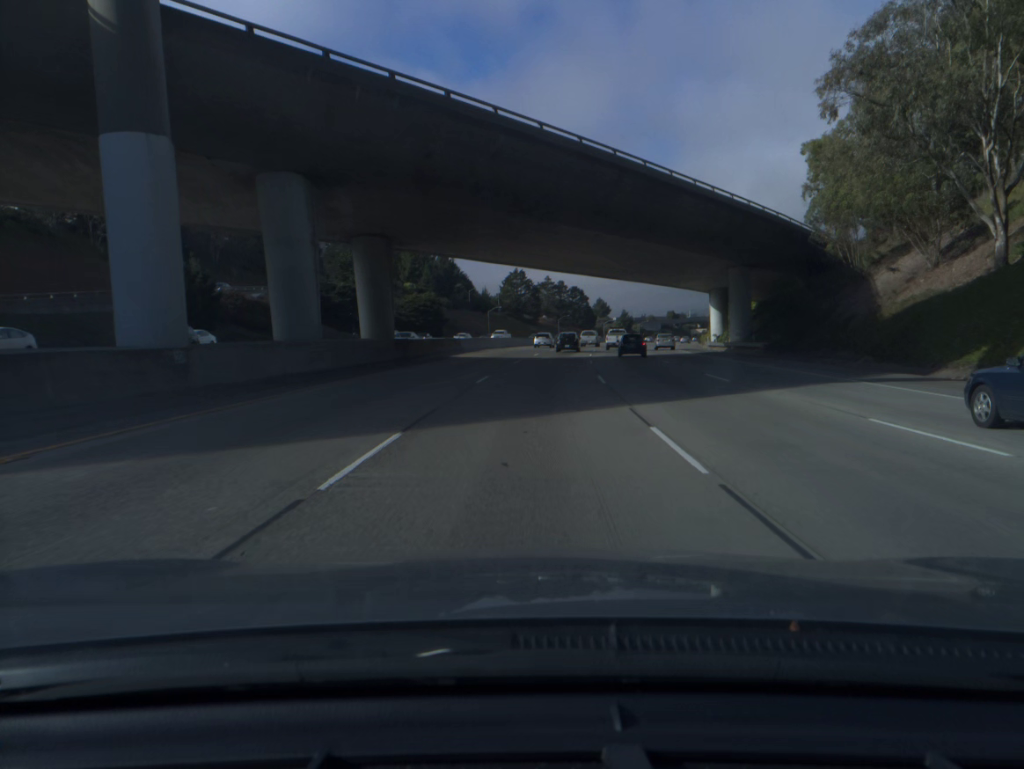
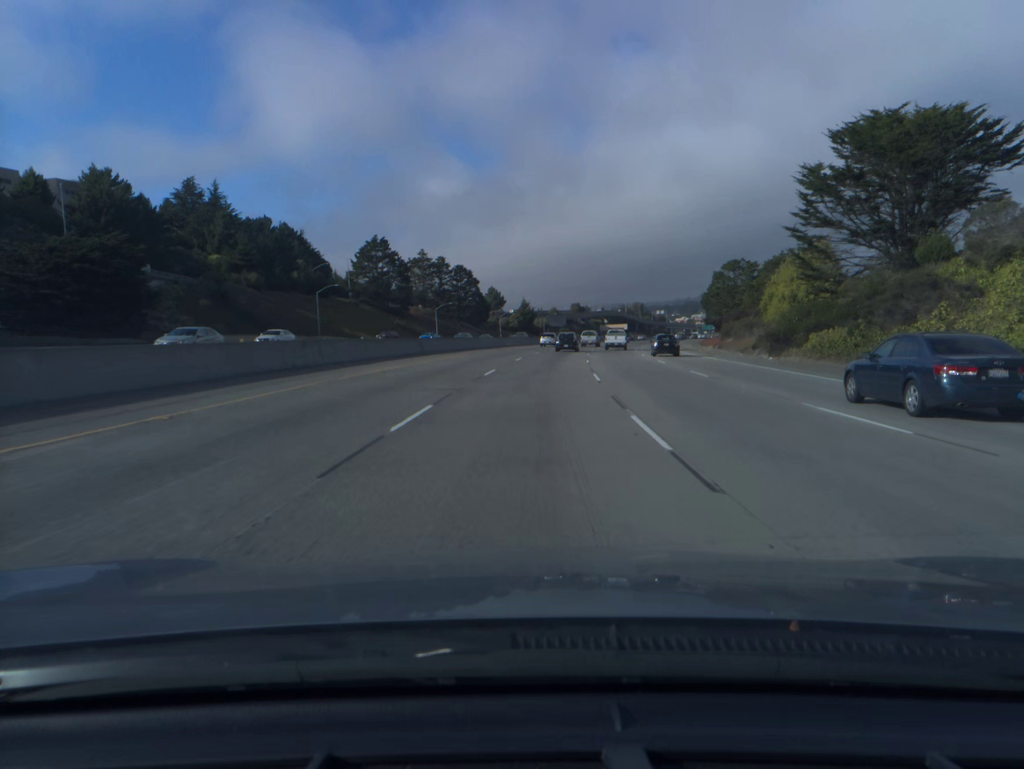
(+6.0, +83.1) m; +8°
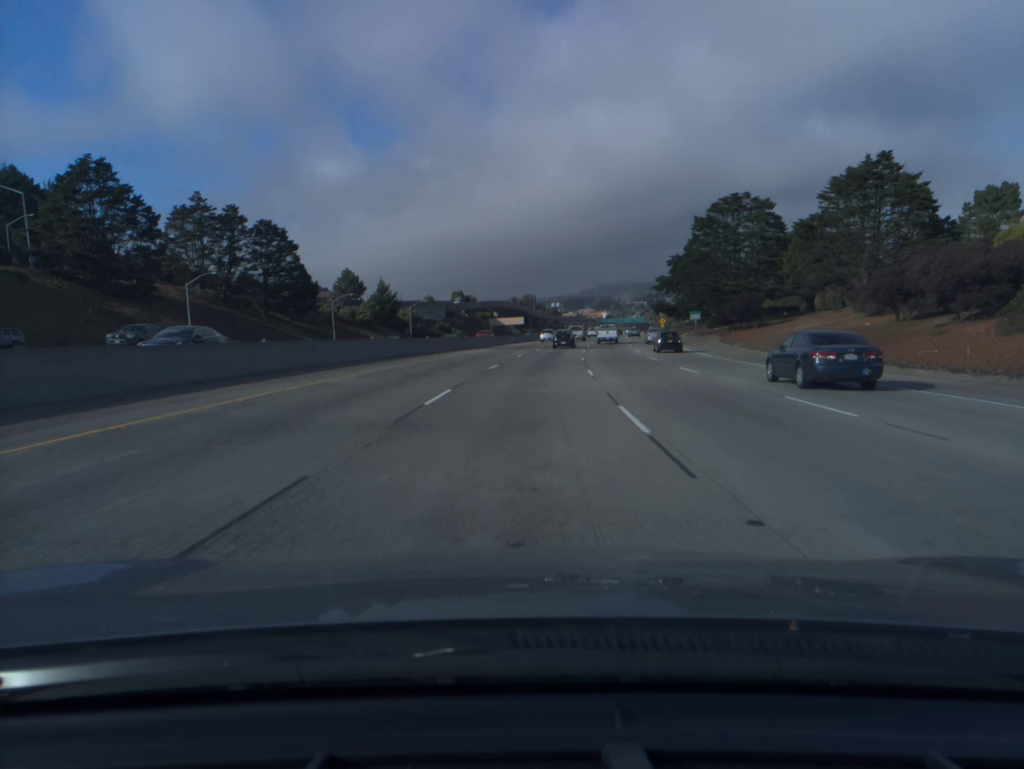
(+6.1, +83.5) m; +8°
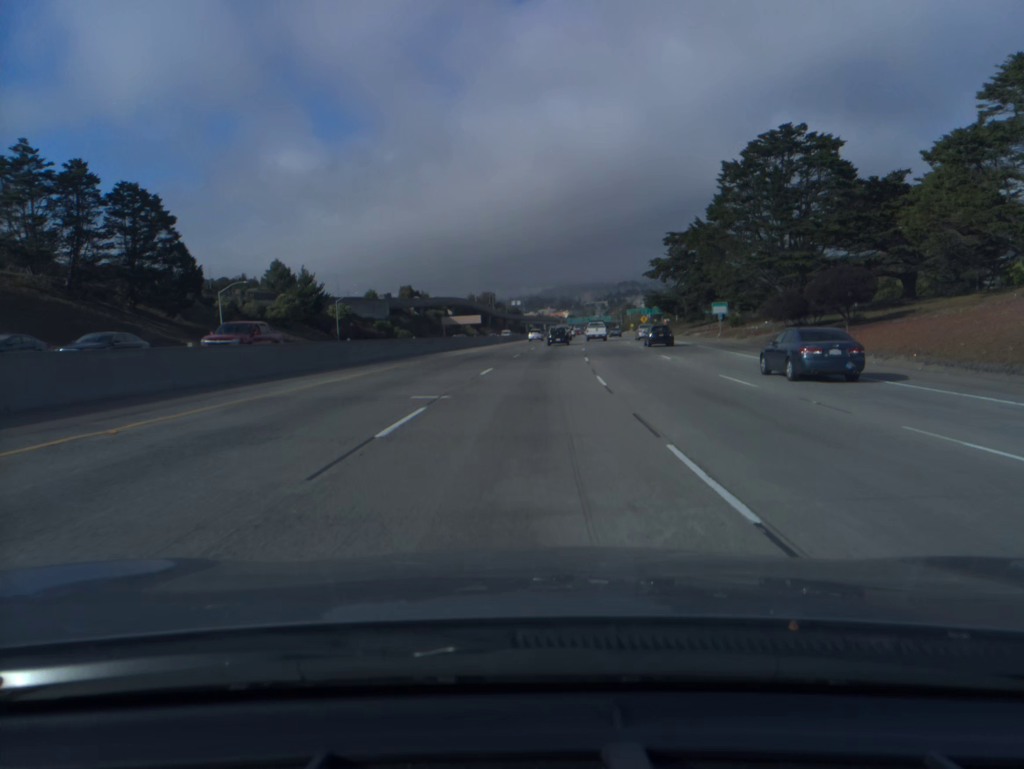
(+0.8, +33.7) m; +3°
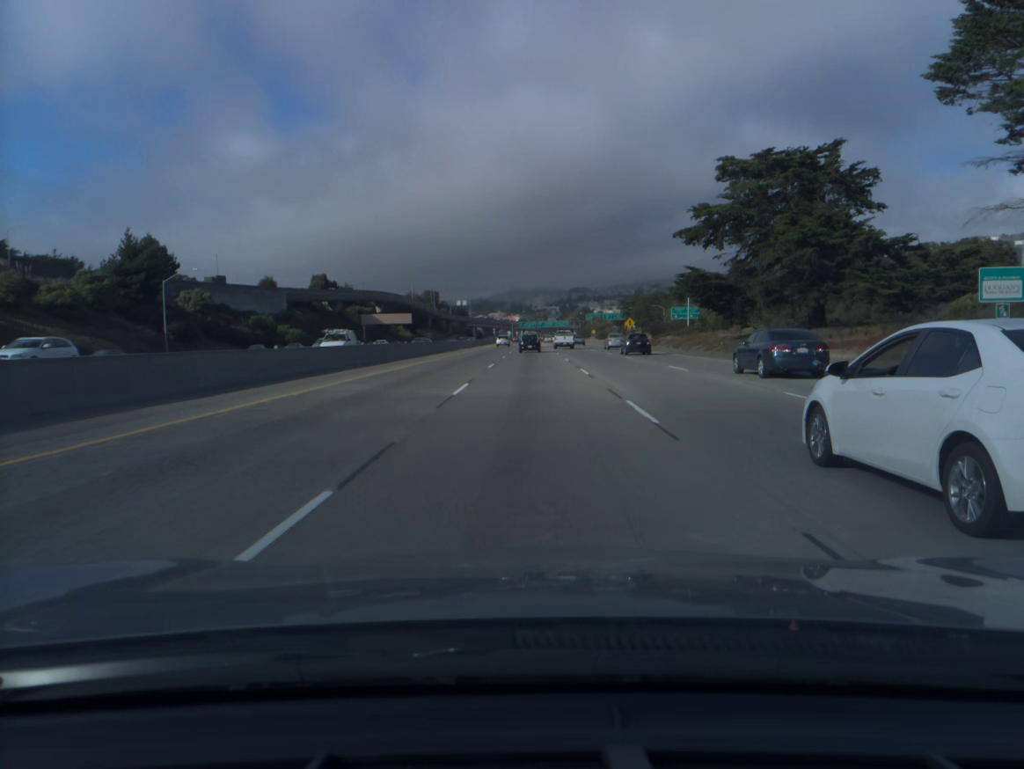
(+1.7, +50.8) m; +4°
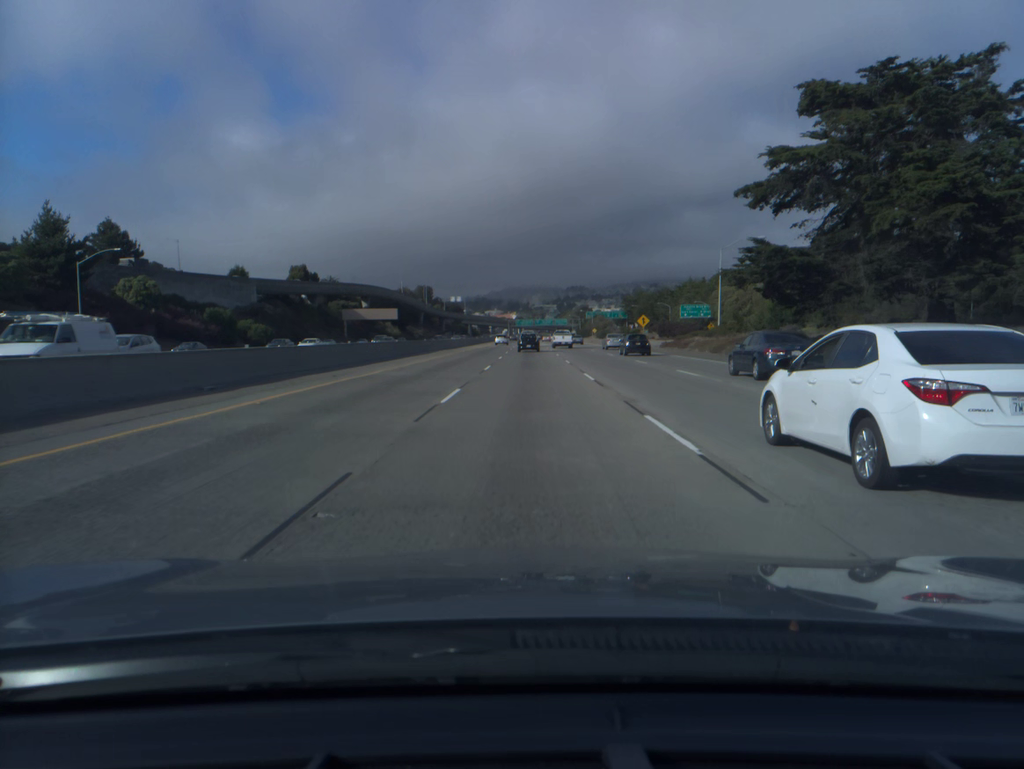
(0.0, +17.0) m; 0°
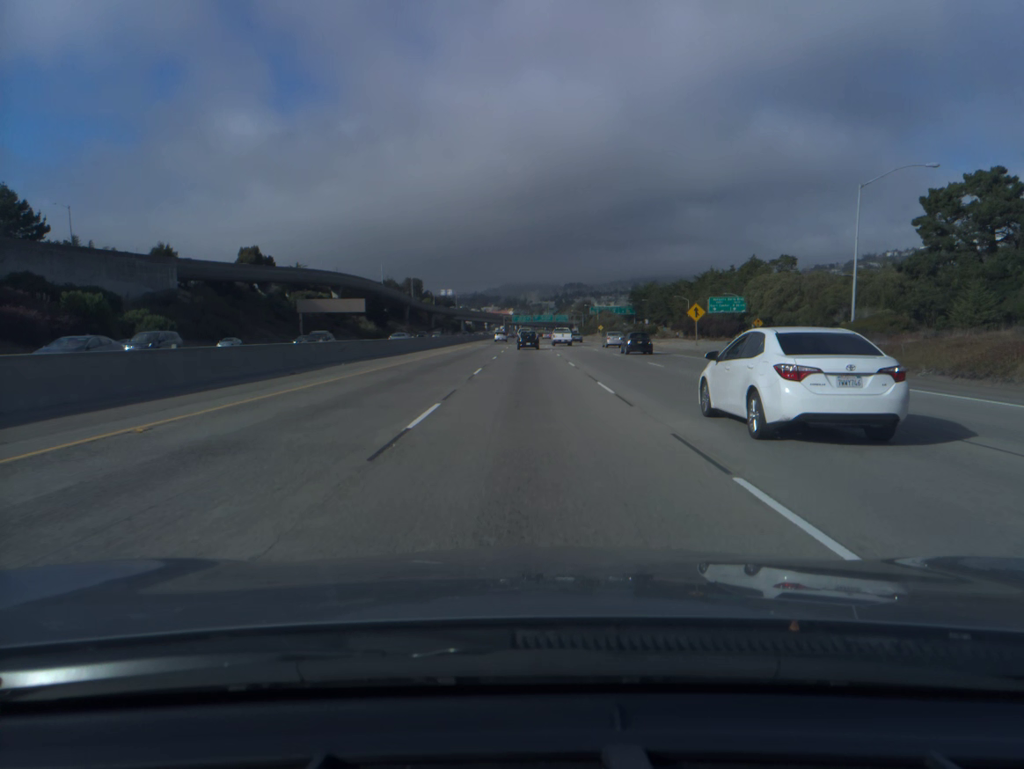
(+0.1, +33.9) m; 0°
